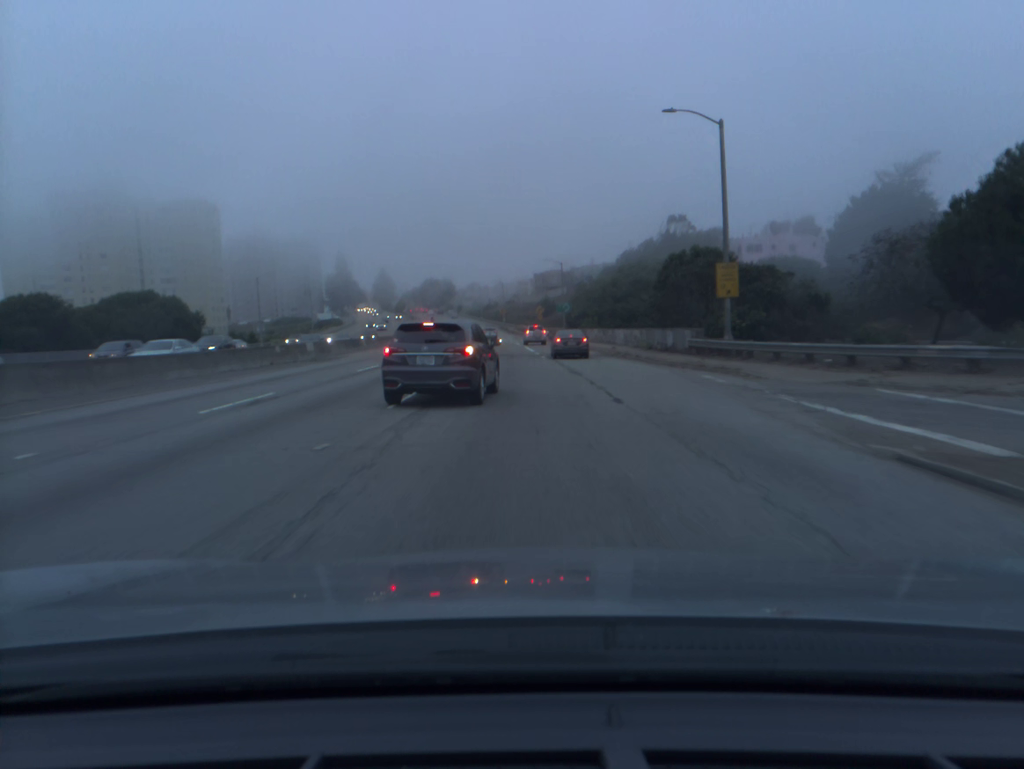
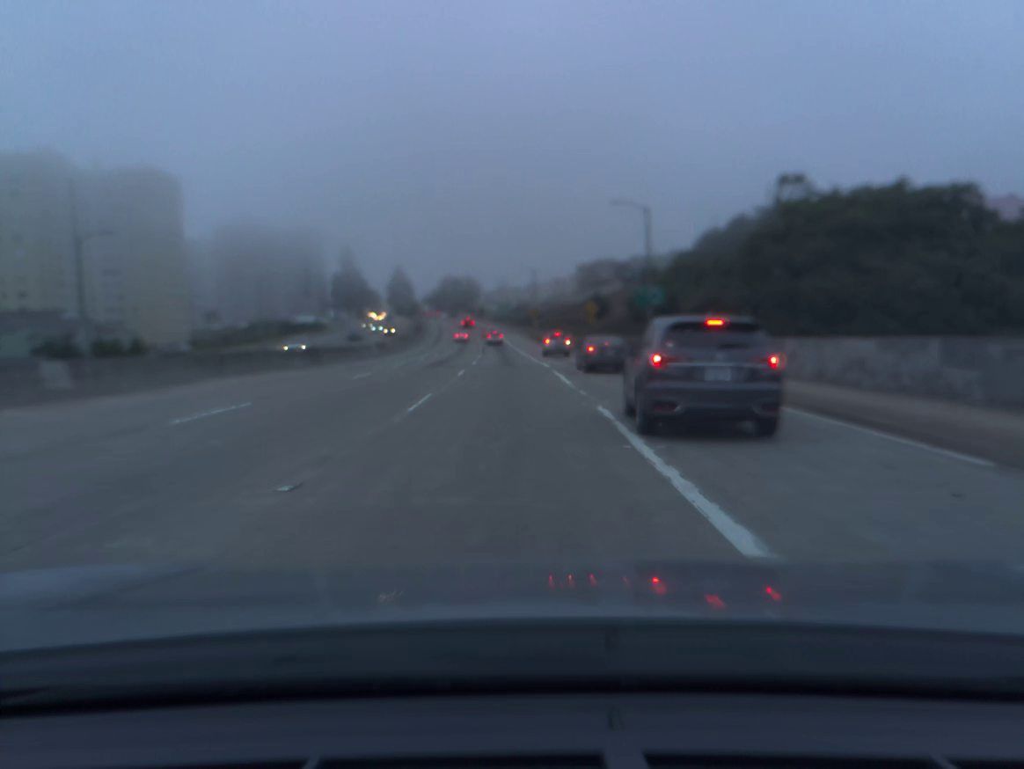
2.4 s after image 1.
(-0.7, +45.8) m; -2°
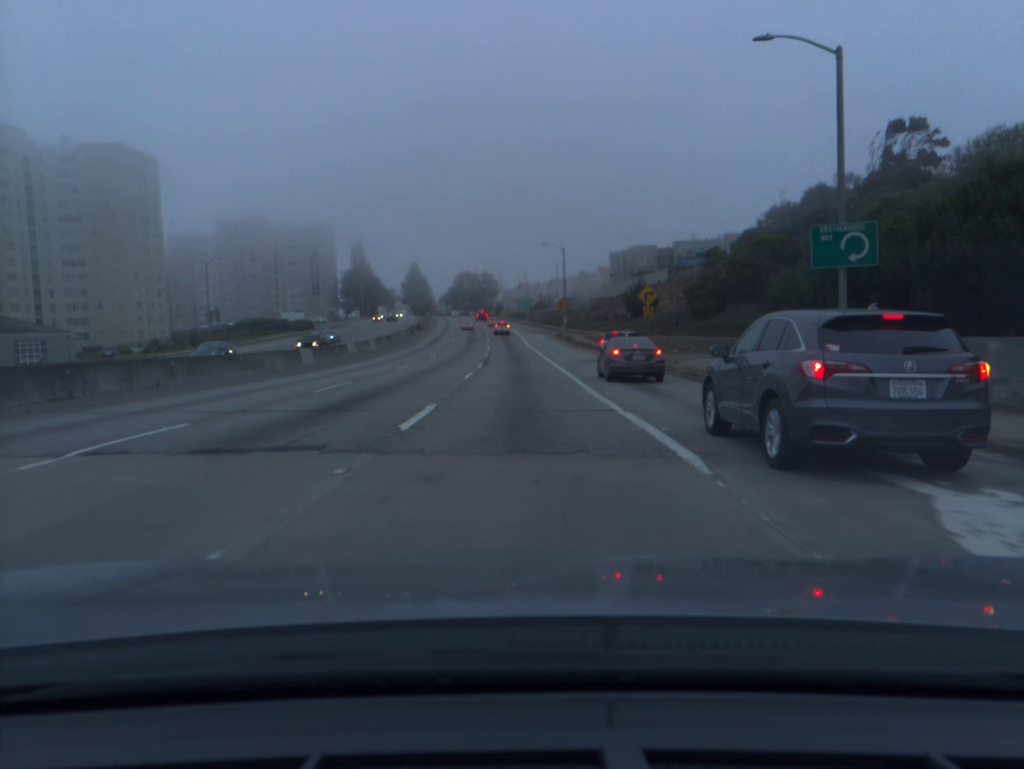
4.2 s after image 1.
(-0.5, +29.3) m; -1°
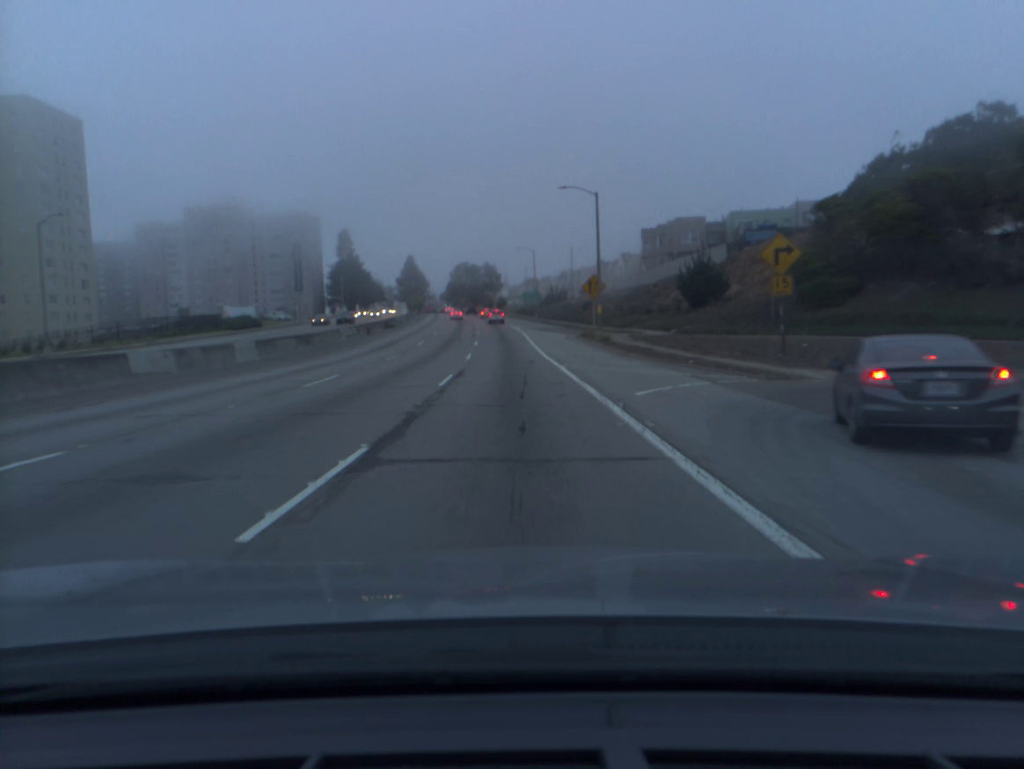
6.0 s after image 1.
(-0.1, +30.1) m; -1°
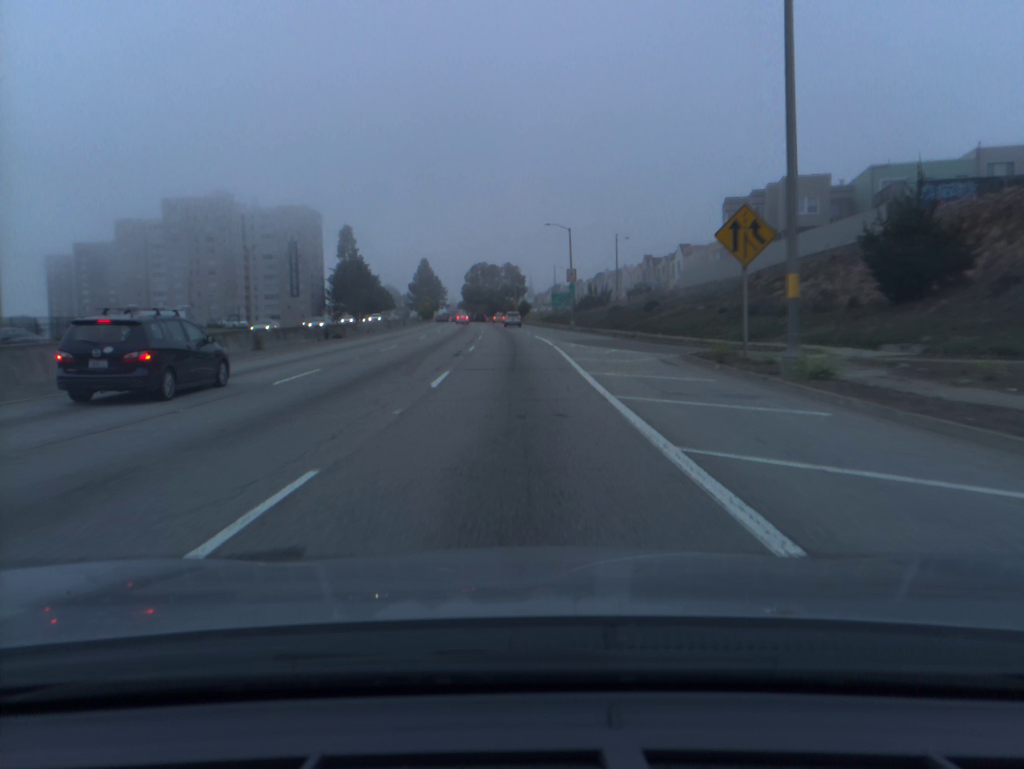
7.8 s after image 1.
(-0.4, +32.0) m; -2°
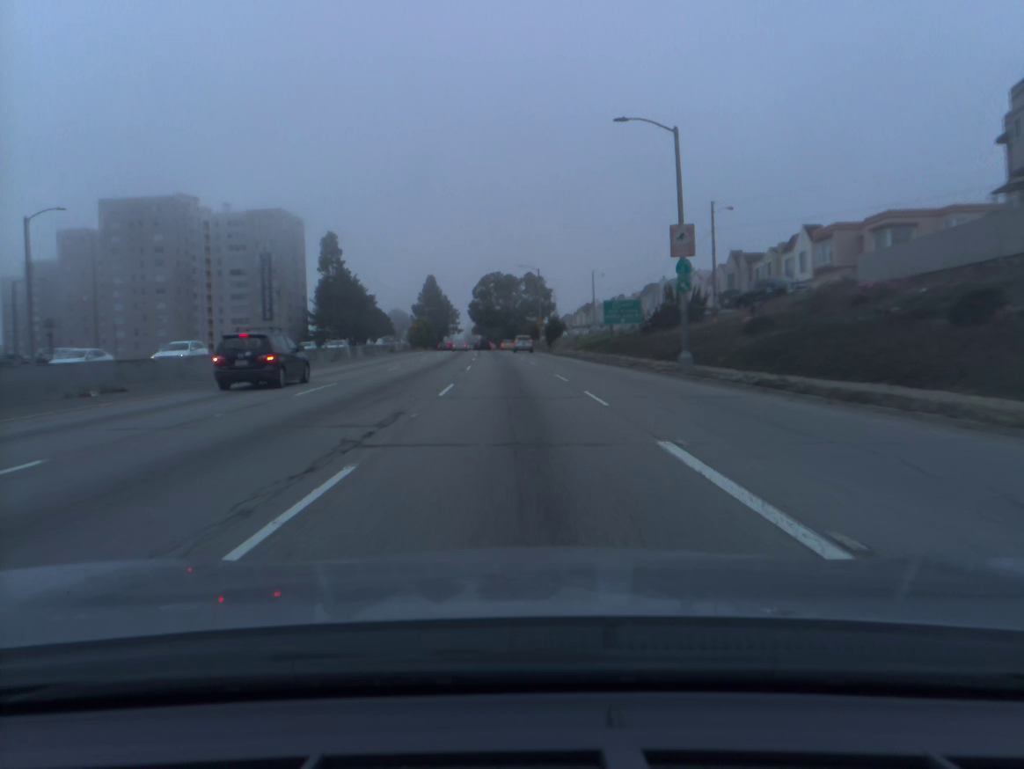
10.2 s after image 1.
(-0.6, +43.2) m; -2°
